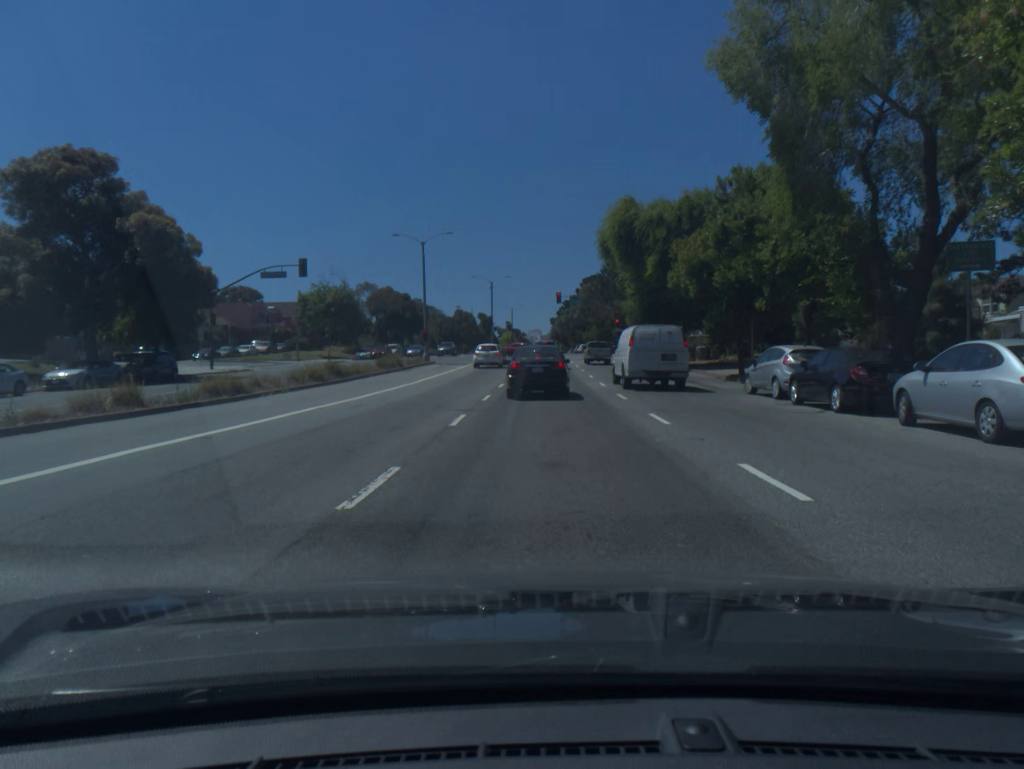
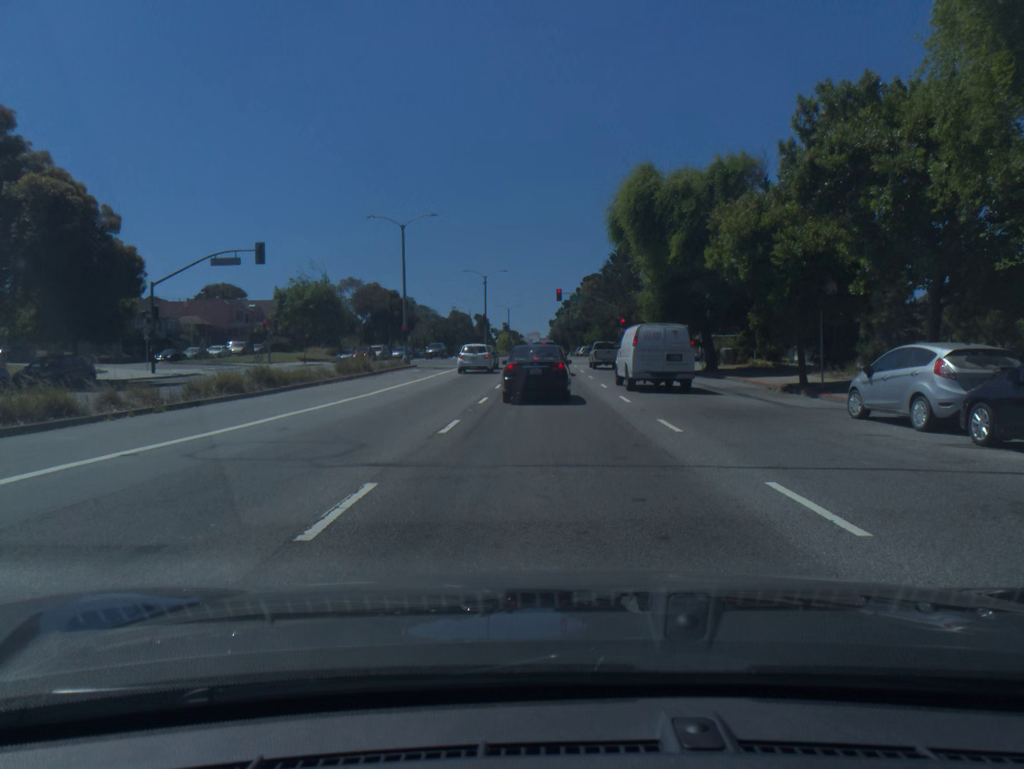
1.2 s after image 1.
(0.0, +8.3) m; 0°
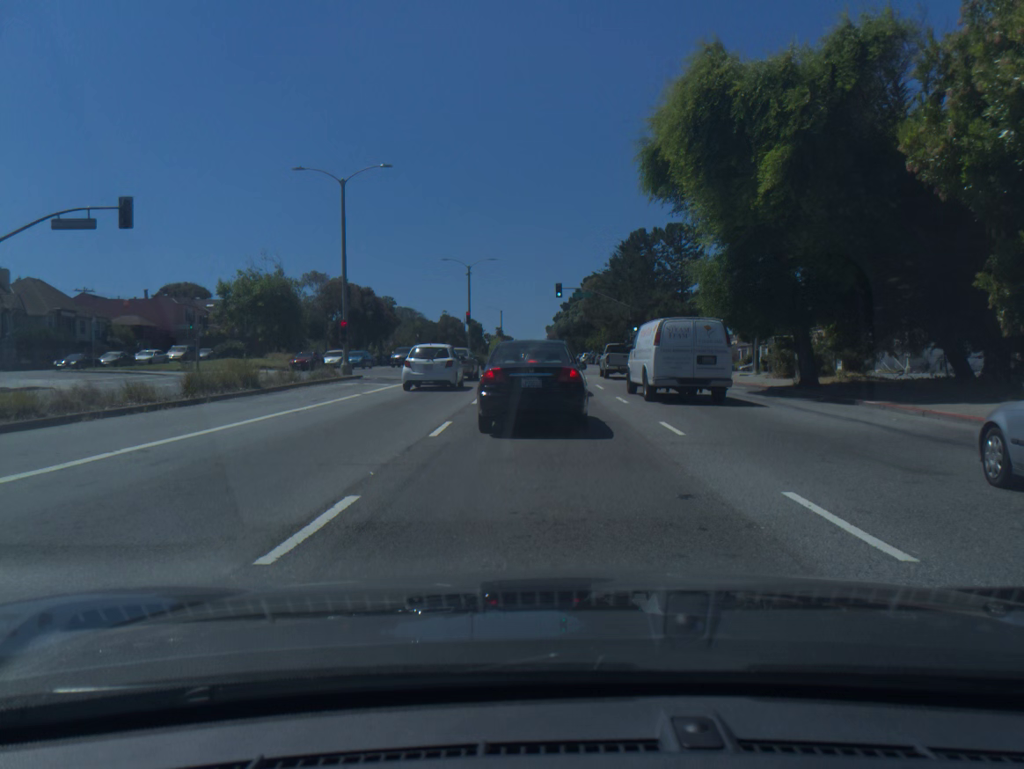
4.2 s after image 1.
(0.0, +15.2) m; 0°
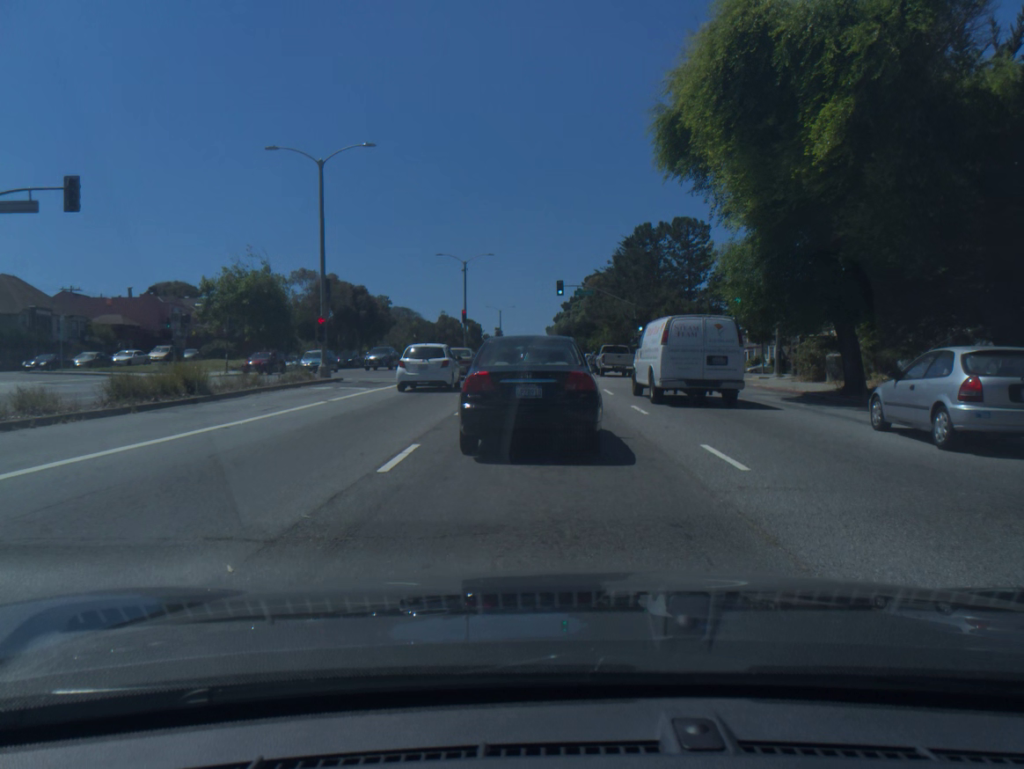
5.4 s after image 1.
(0.0, +3.7) m; 0°
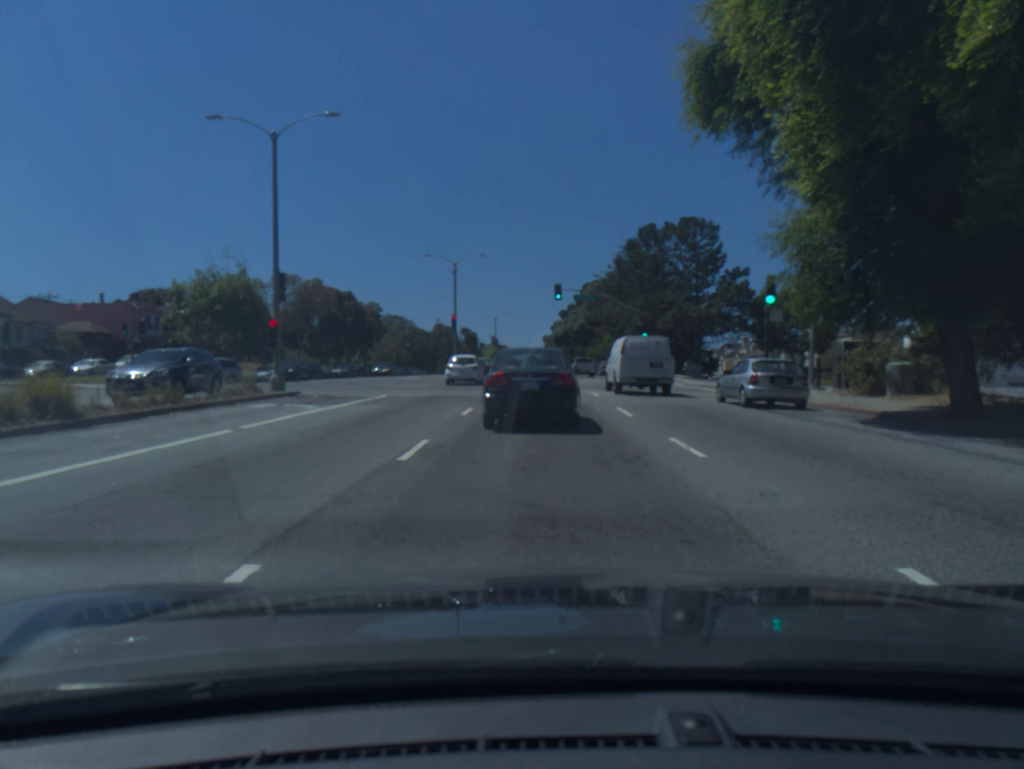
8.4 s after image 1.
(0.0, +5.8) m; 0°
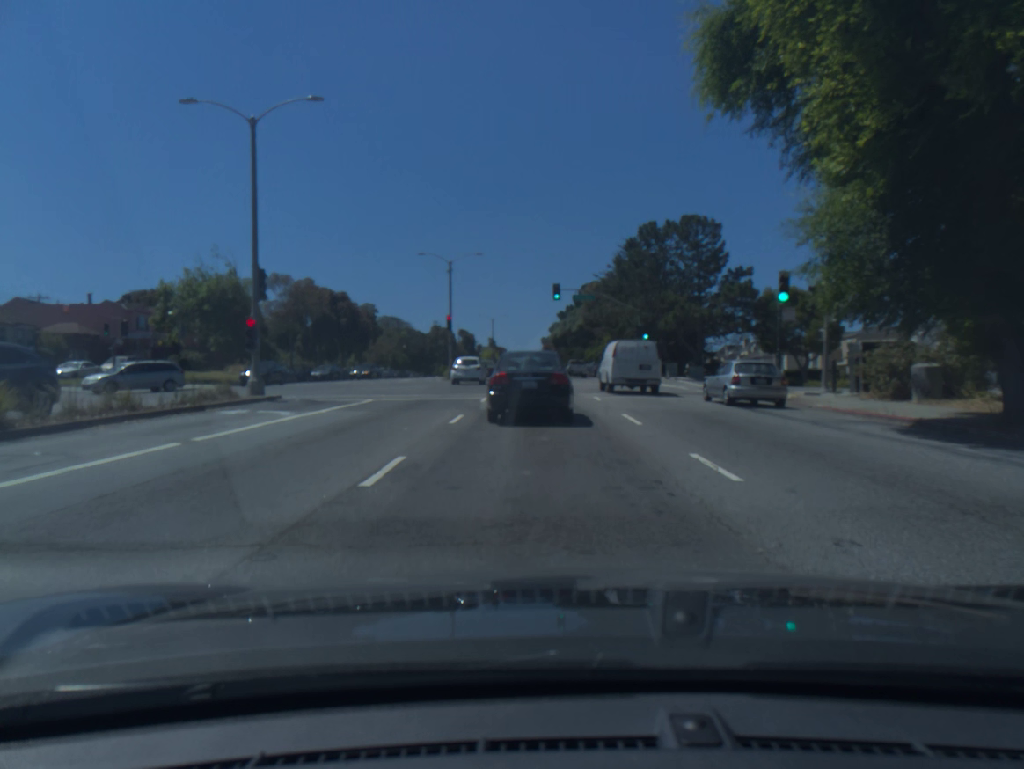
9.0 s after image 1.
(0.0, +1.8) m; 0°
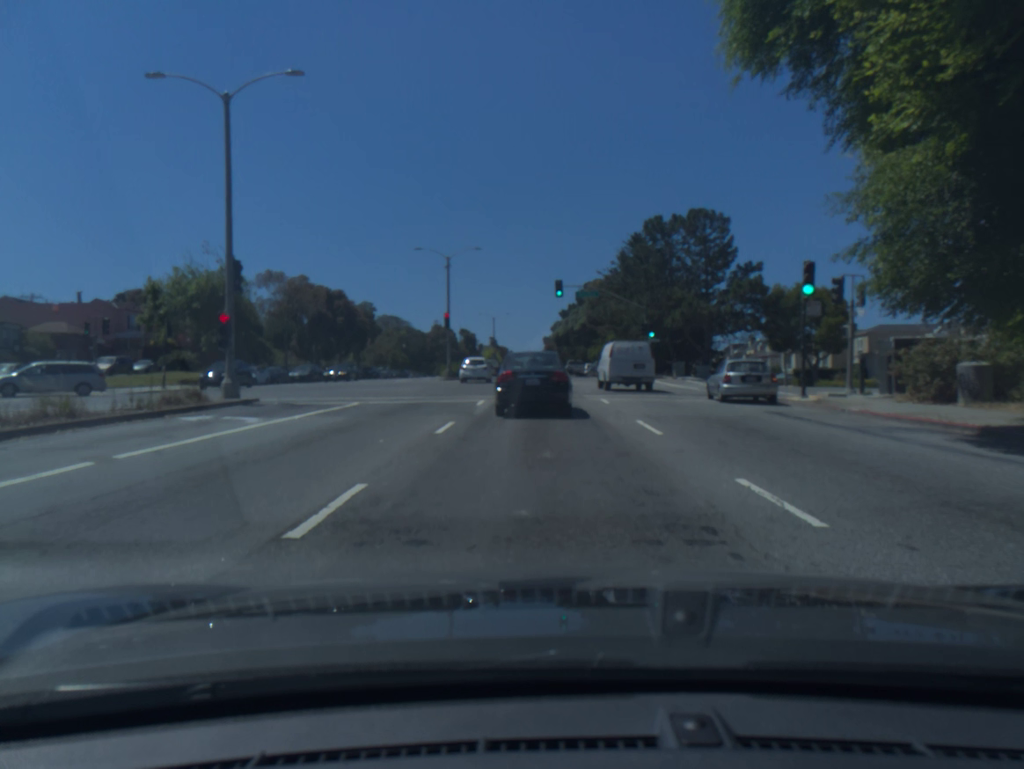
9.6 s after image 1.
(0.0, +2.3) m; -1°
